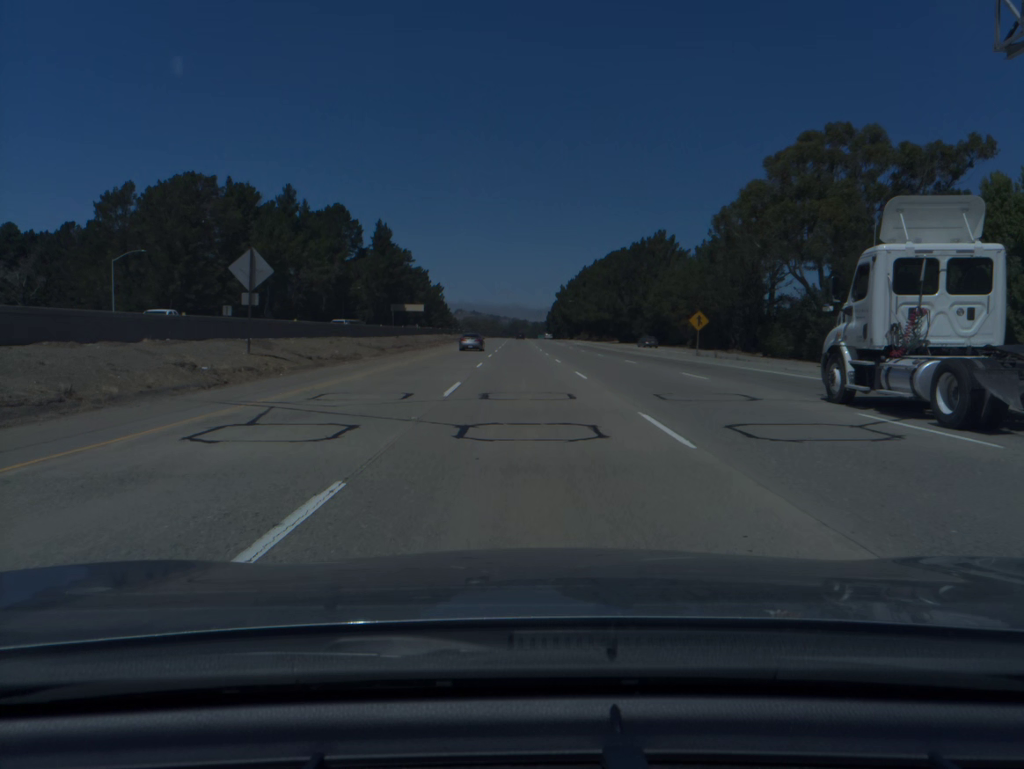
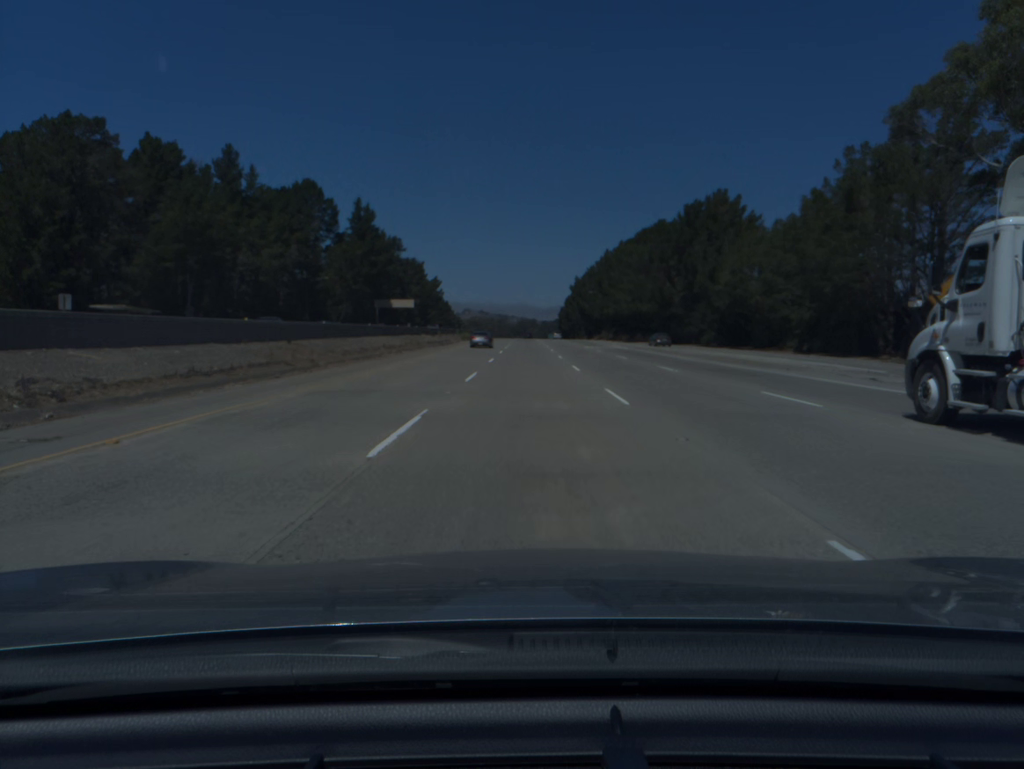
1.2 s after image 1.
(-0.2, +37.9) m; -1°
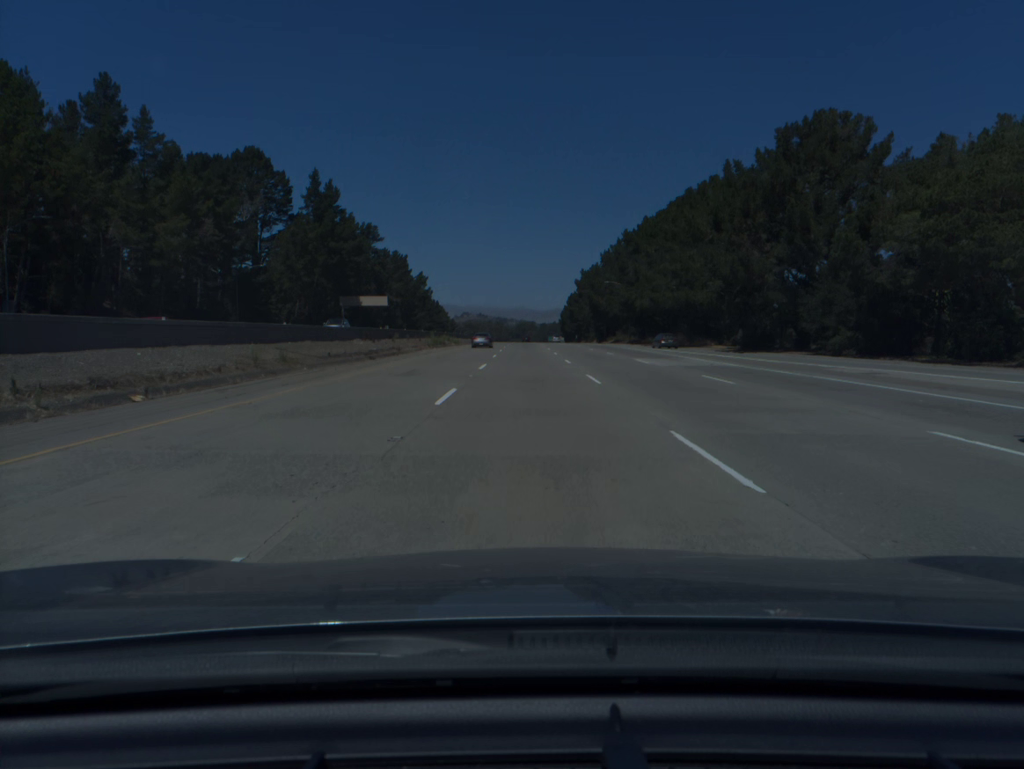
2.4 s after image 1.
(0.0, +37.9) m; 0°
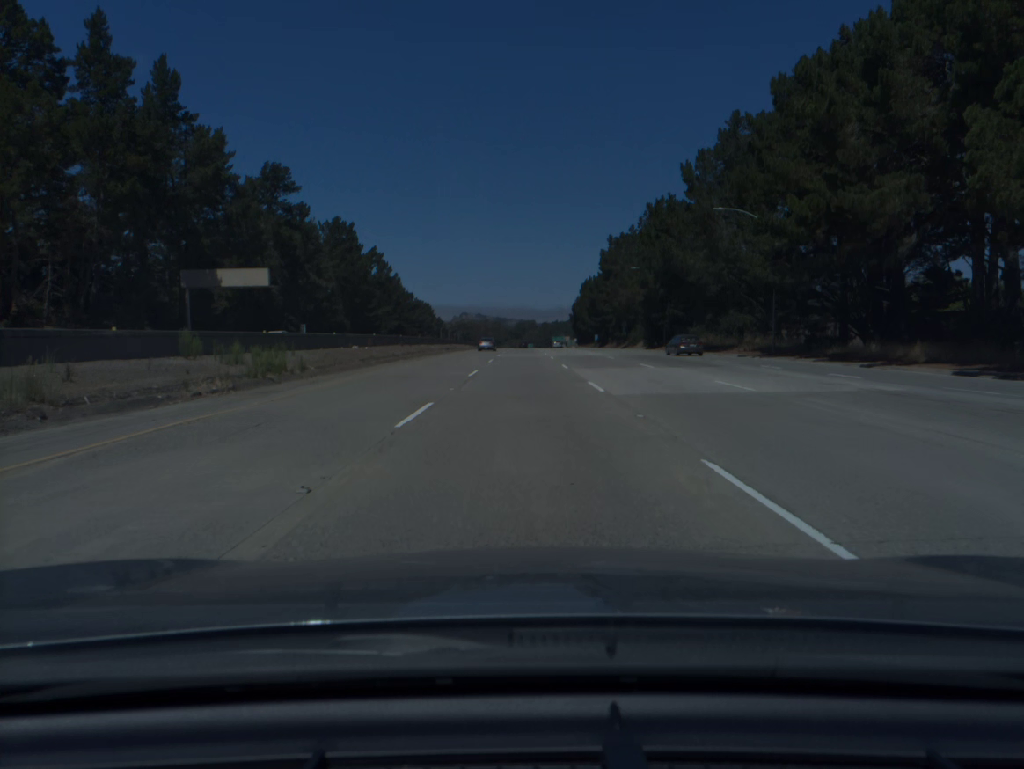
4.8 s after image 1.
(+0.1, +75.7) m; 0°
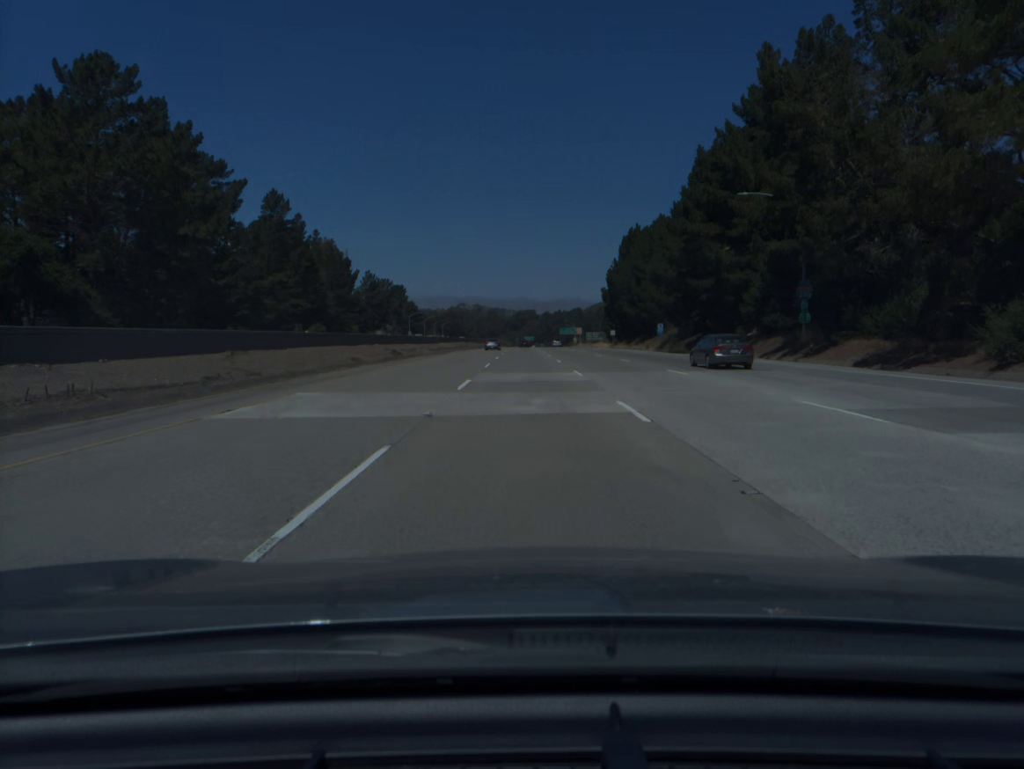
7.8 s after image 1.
(-0.1, +94.4) m; 0°
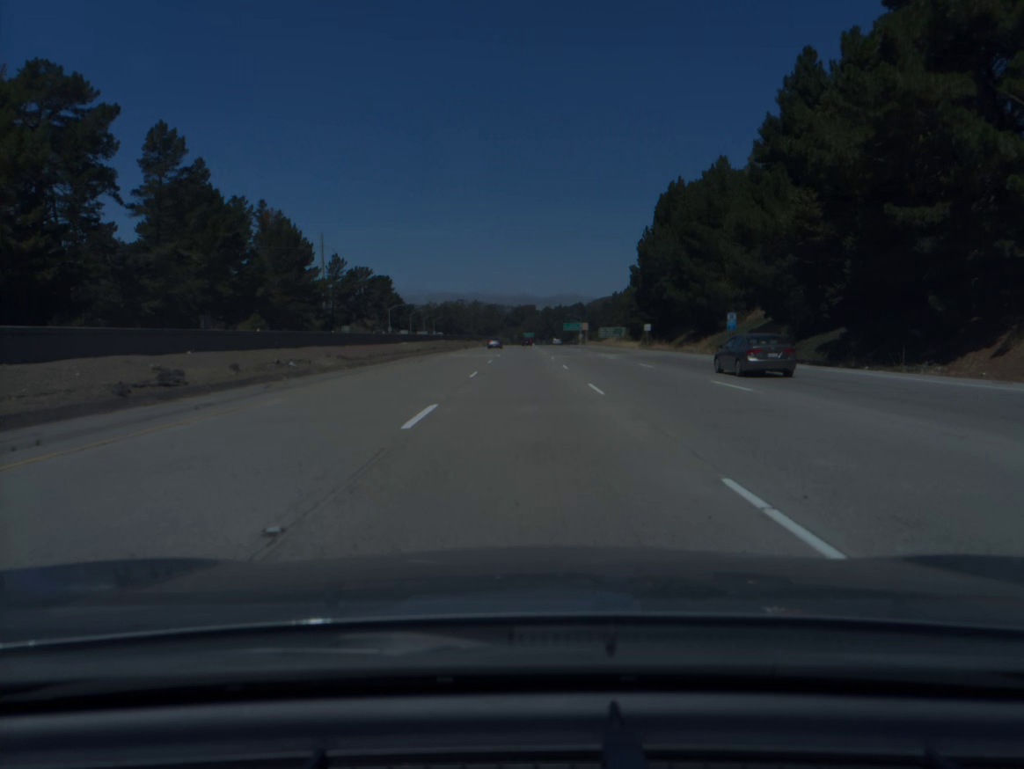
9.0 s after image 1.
(0.0, +37.9) m; 0°
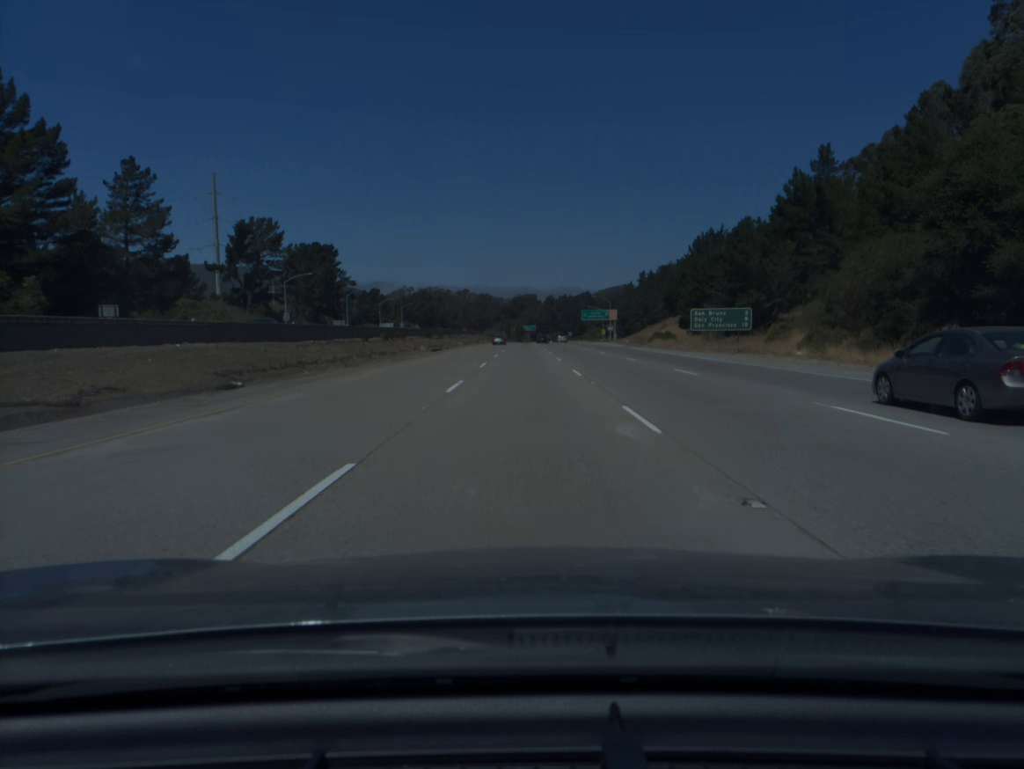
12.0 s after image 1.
(-0.1, +95.2) m; 0°
